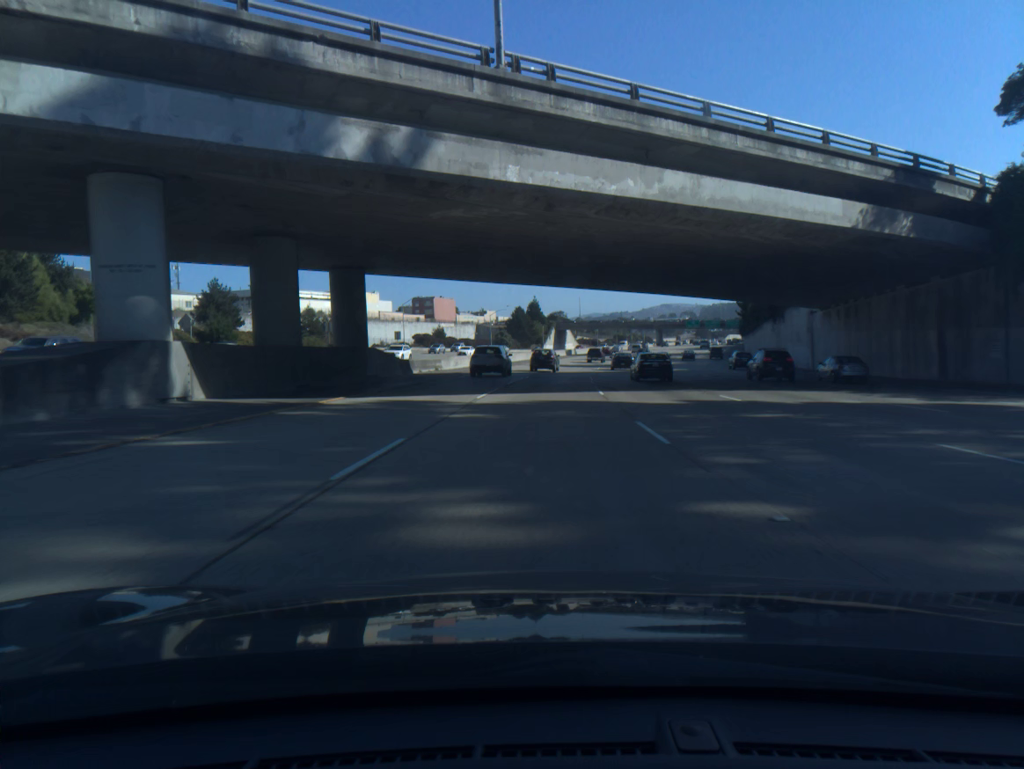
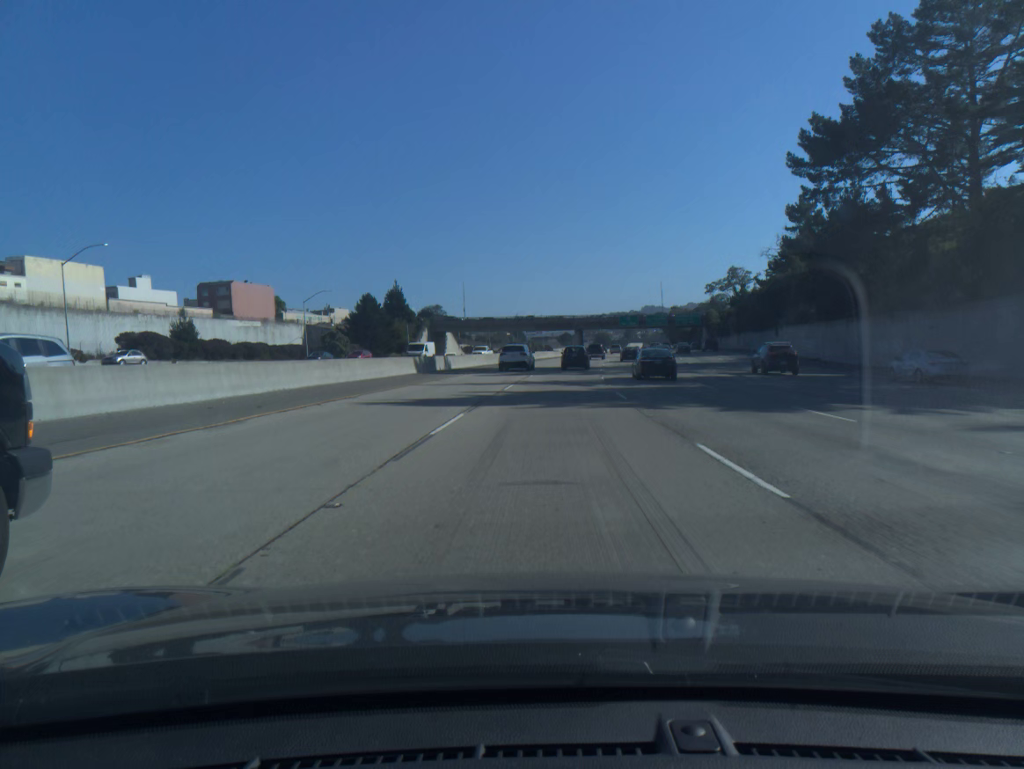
(+4.7, +87.2) m; +8°
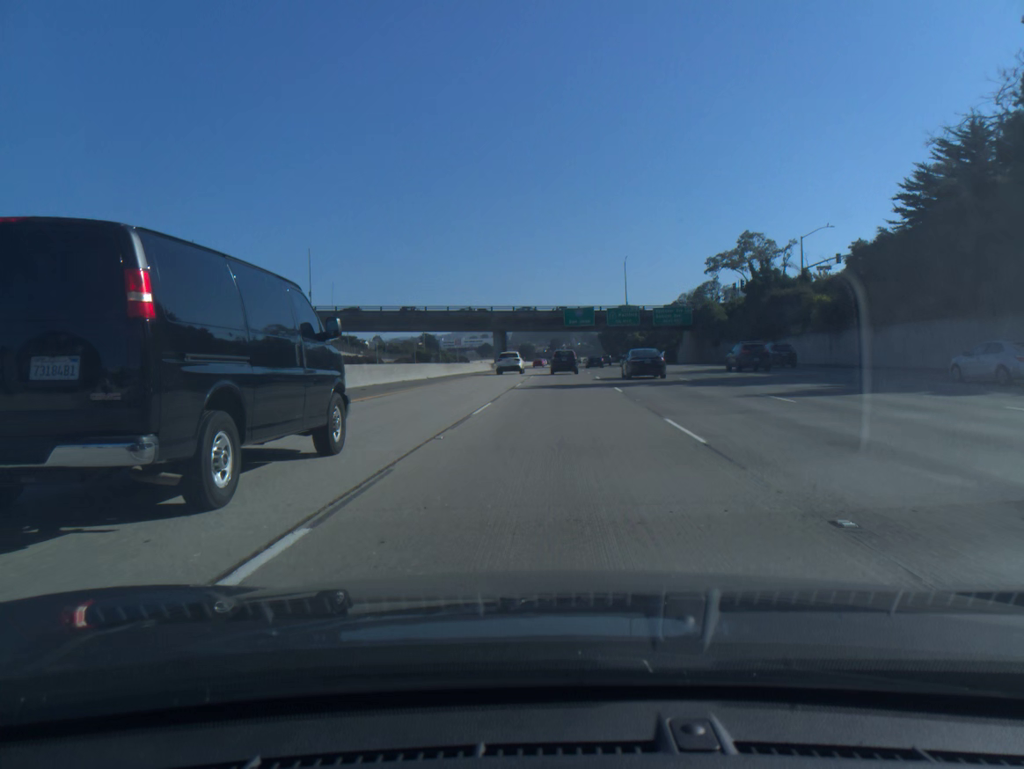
(+3.4, +68.9) m; +6°
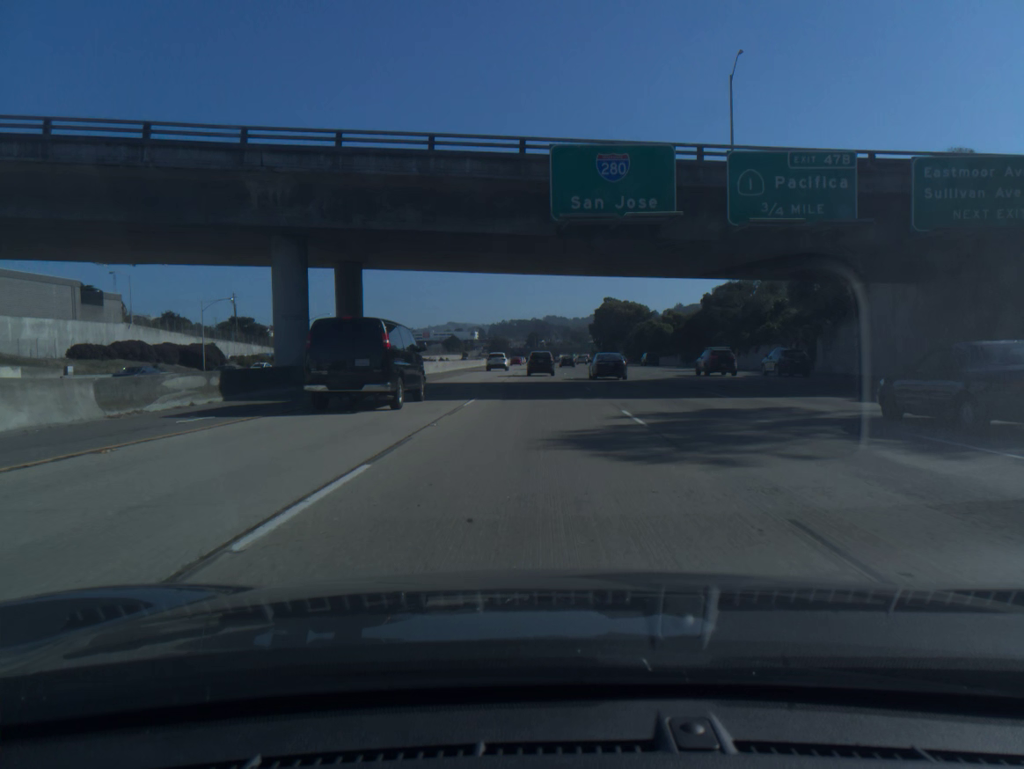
(+2.5, +84.8) m; +2°
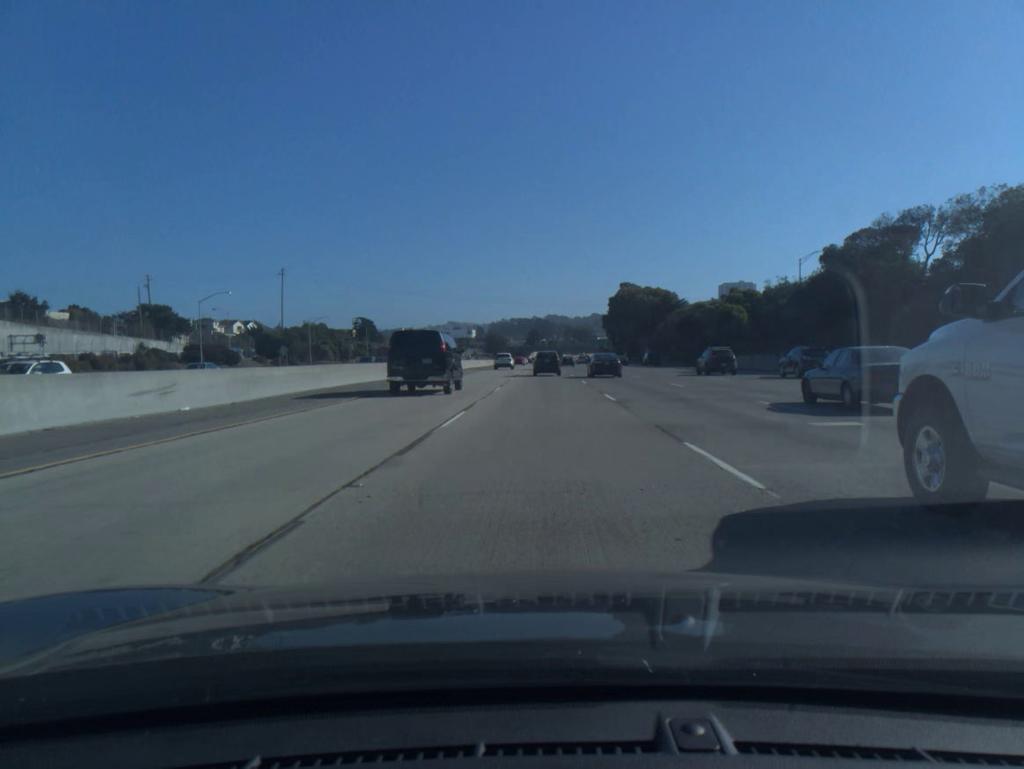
(-0.1, +50.3) m; 0°
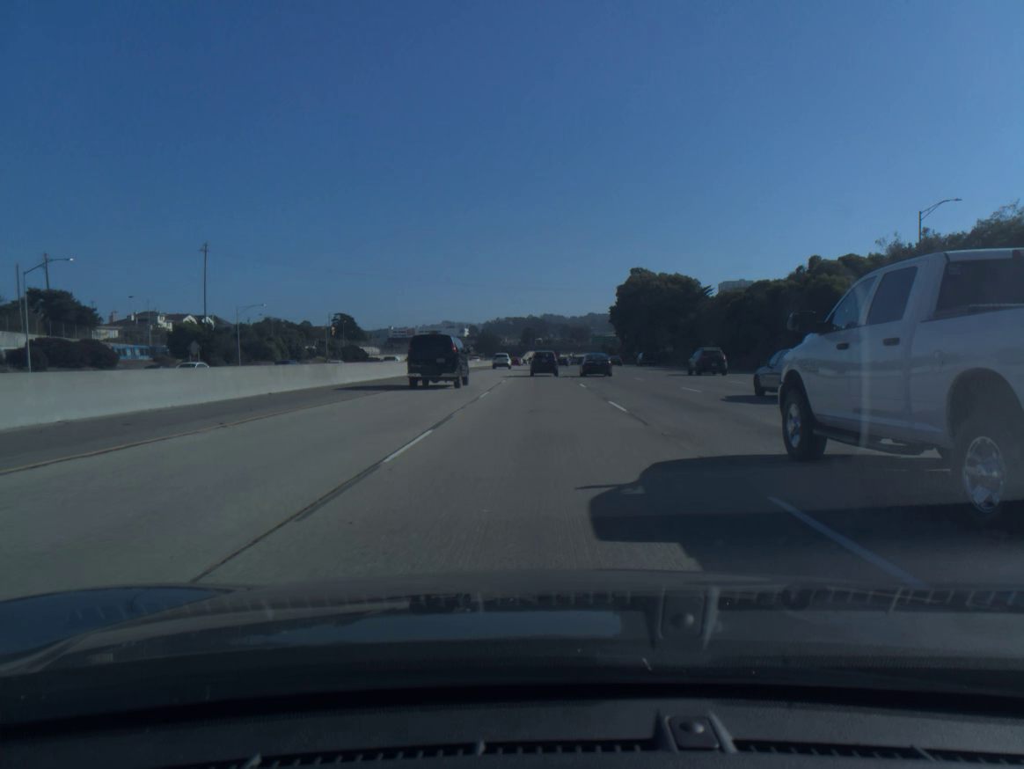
(+0.1, +33.4) m; 0°
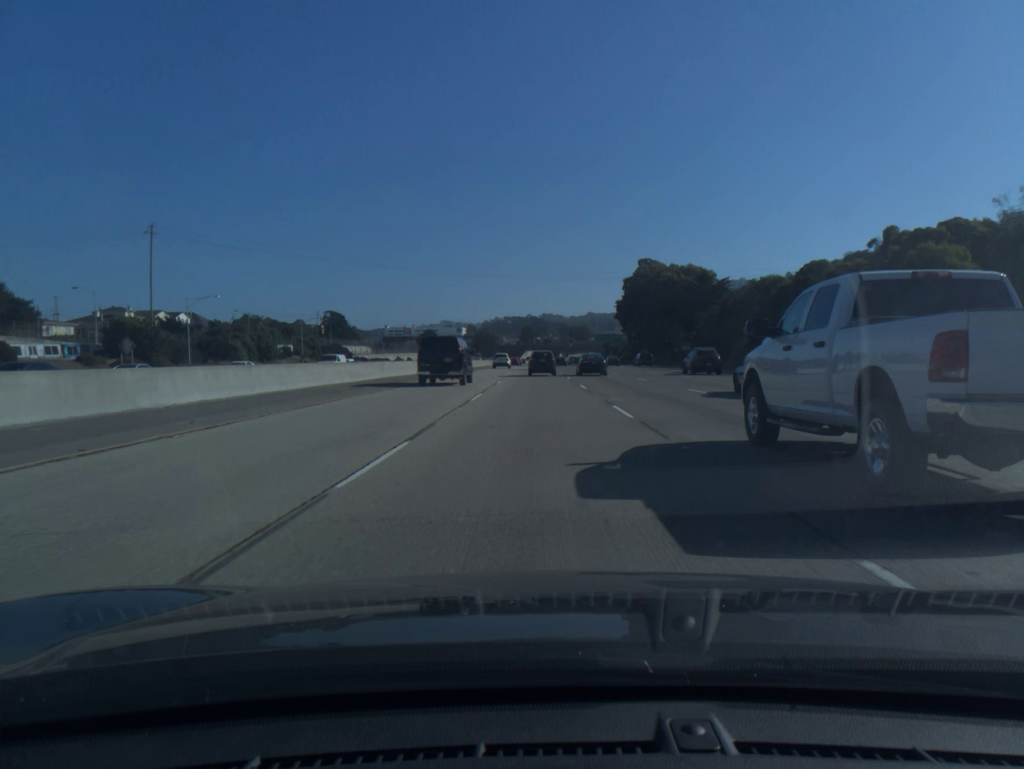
(0.0, +16.6) m; 0°
